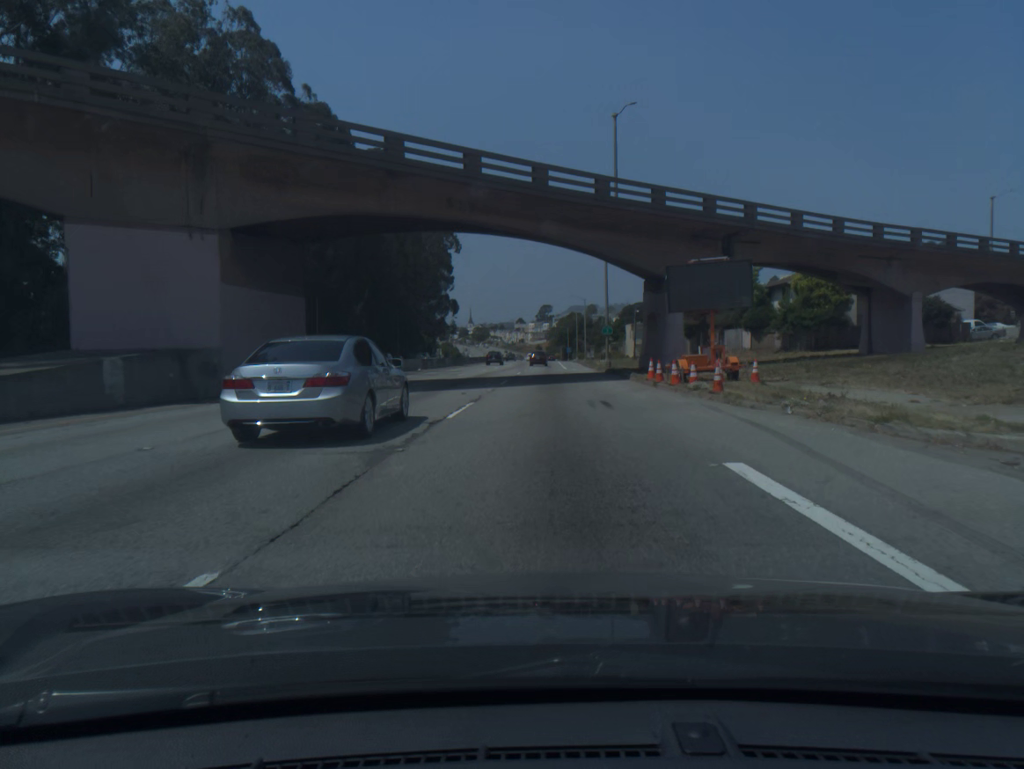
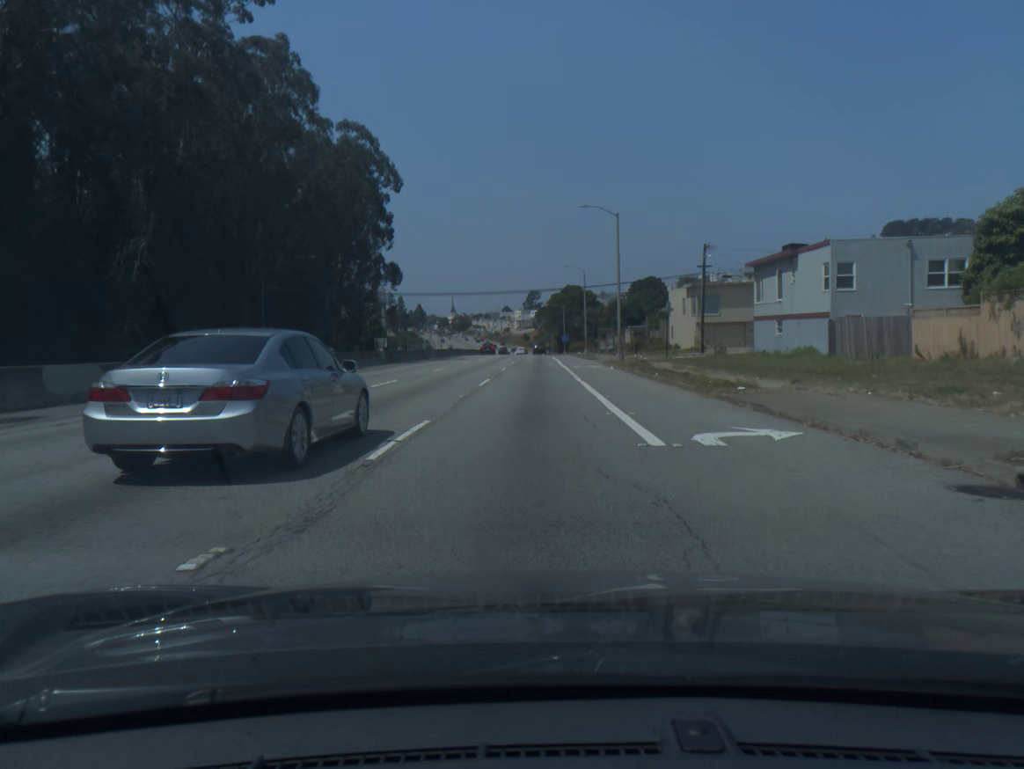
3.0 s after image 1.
(+0.3, +64.0) m; +1°
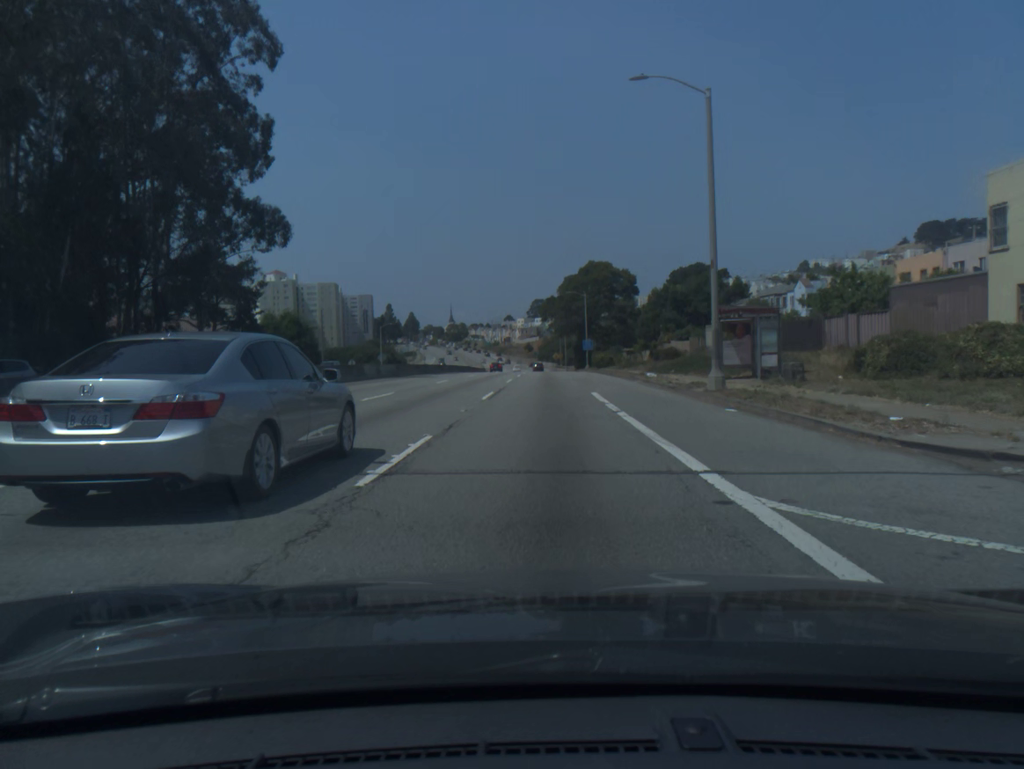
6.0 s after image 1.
(-0.5, +61.6) m; -1°
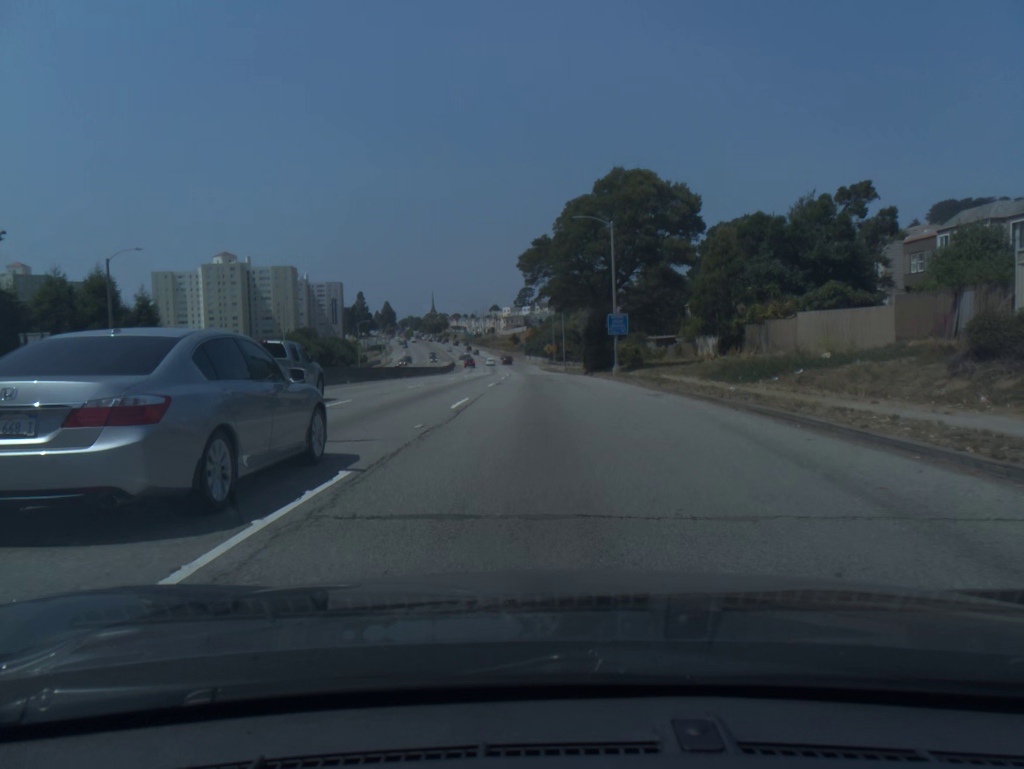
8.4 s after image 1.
(+0.4, +47.8) m; +1°
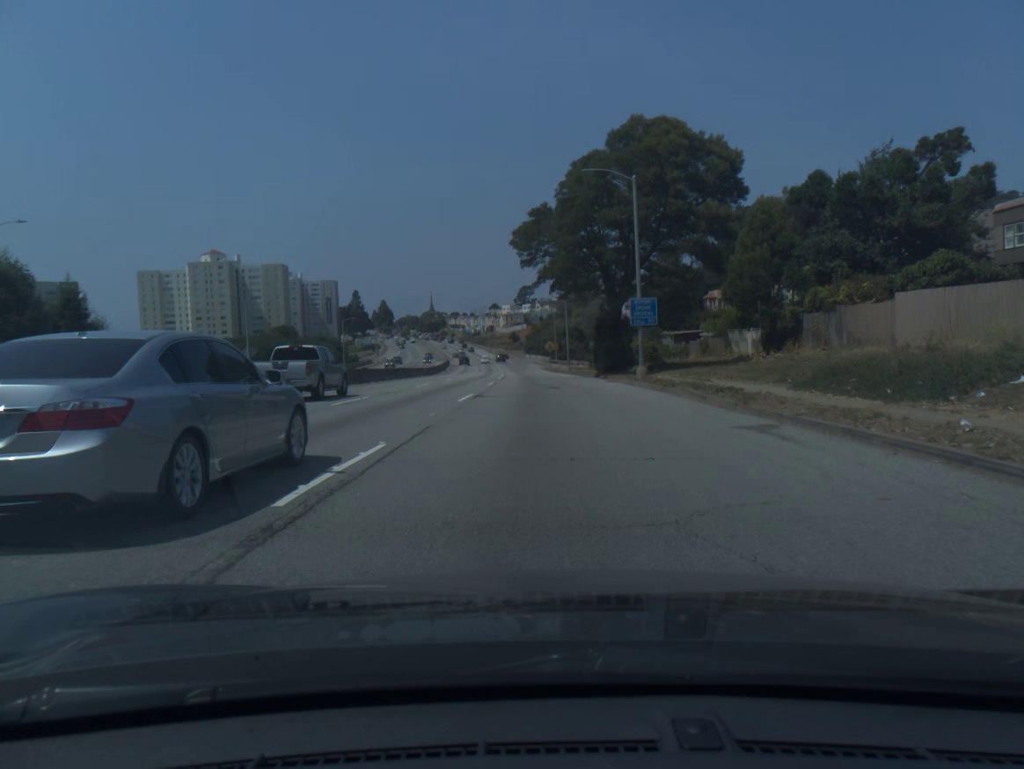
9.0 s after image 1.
(0.0, +11.9) m; 0°
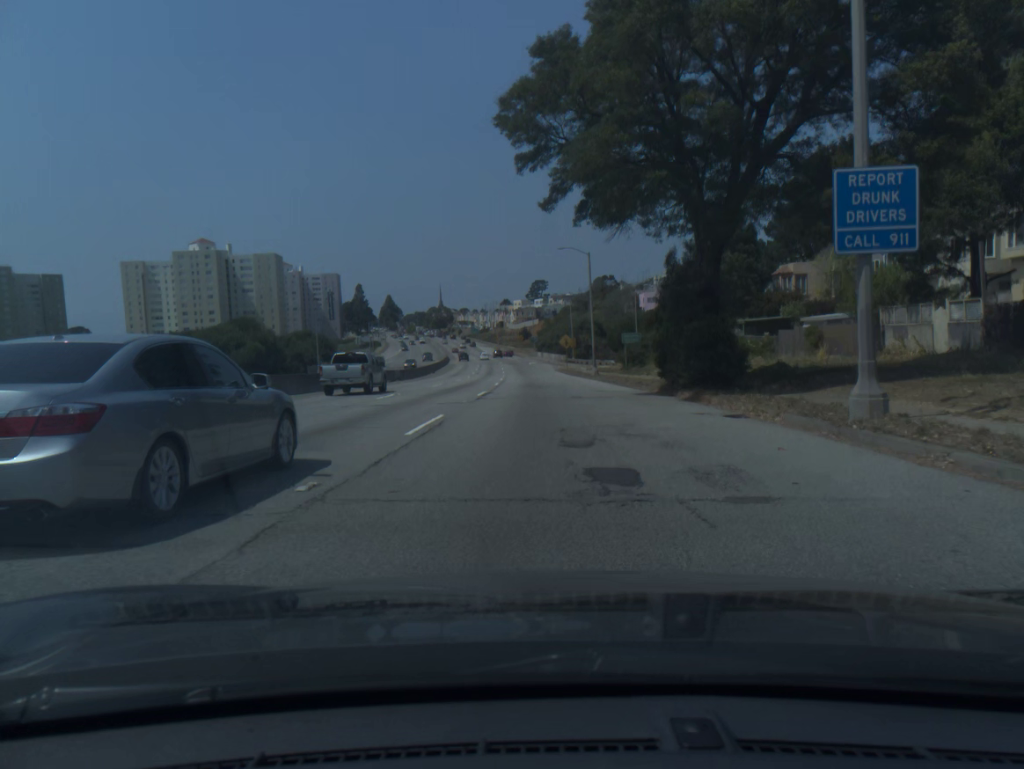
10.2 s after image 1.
(-0.2, +23.9) m; -1°
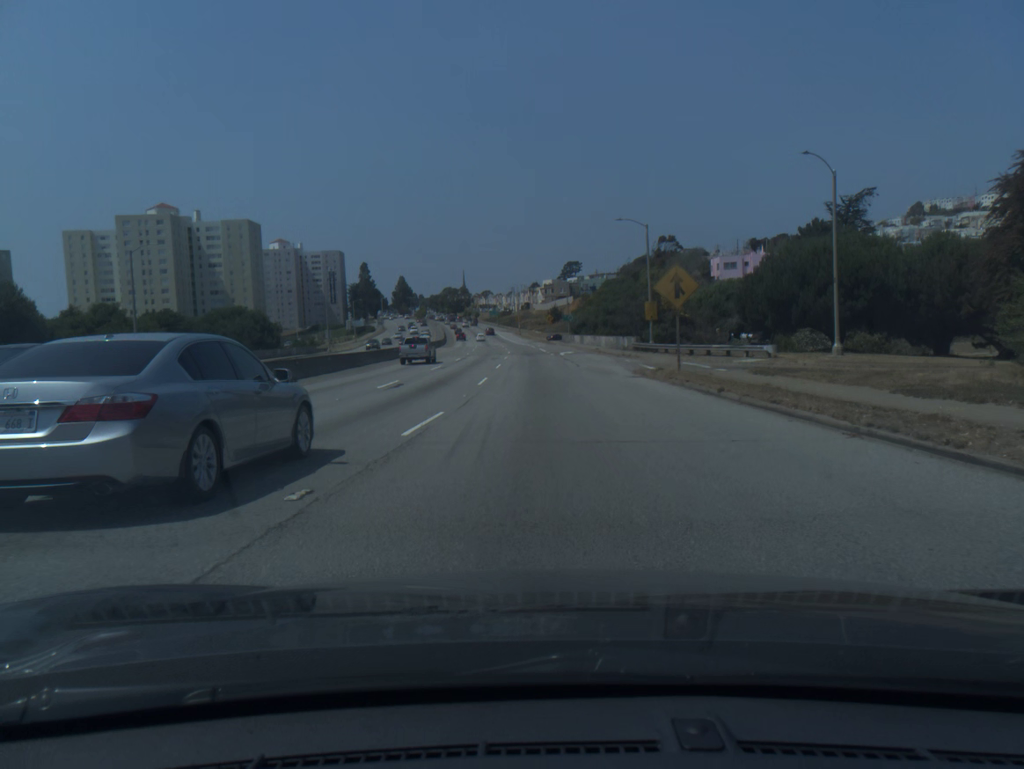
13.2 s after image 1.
(-1.3, +59.6) m; -2°
